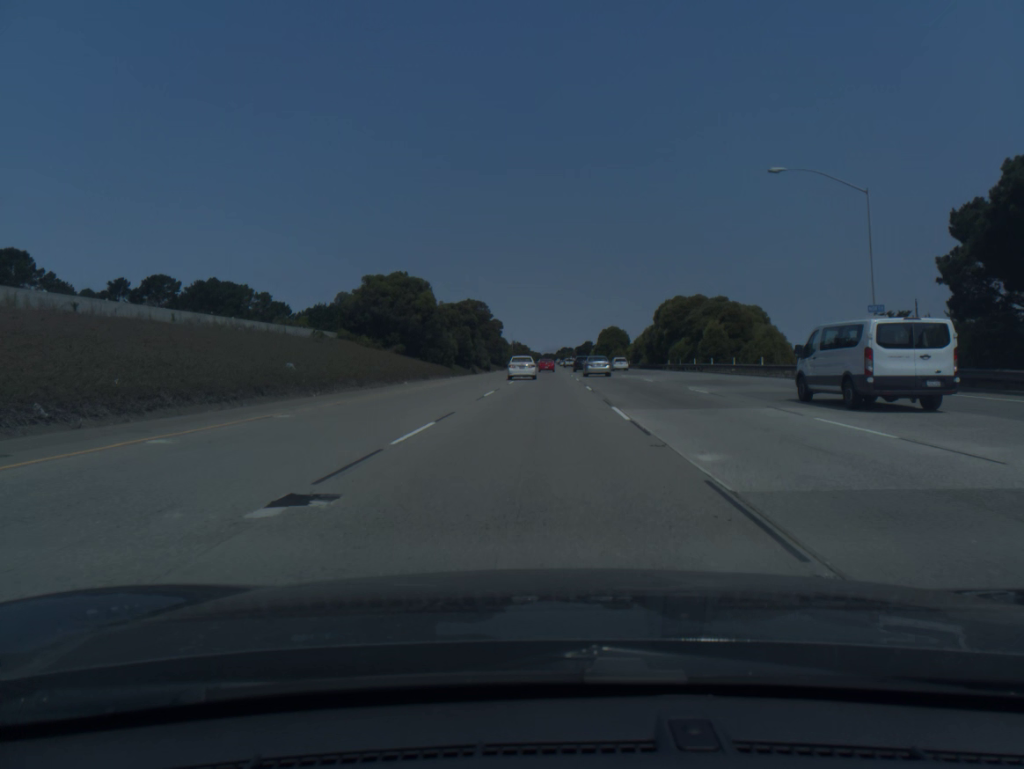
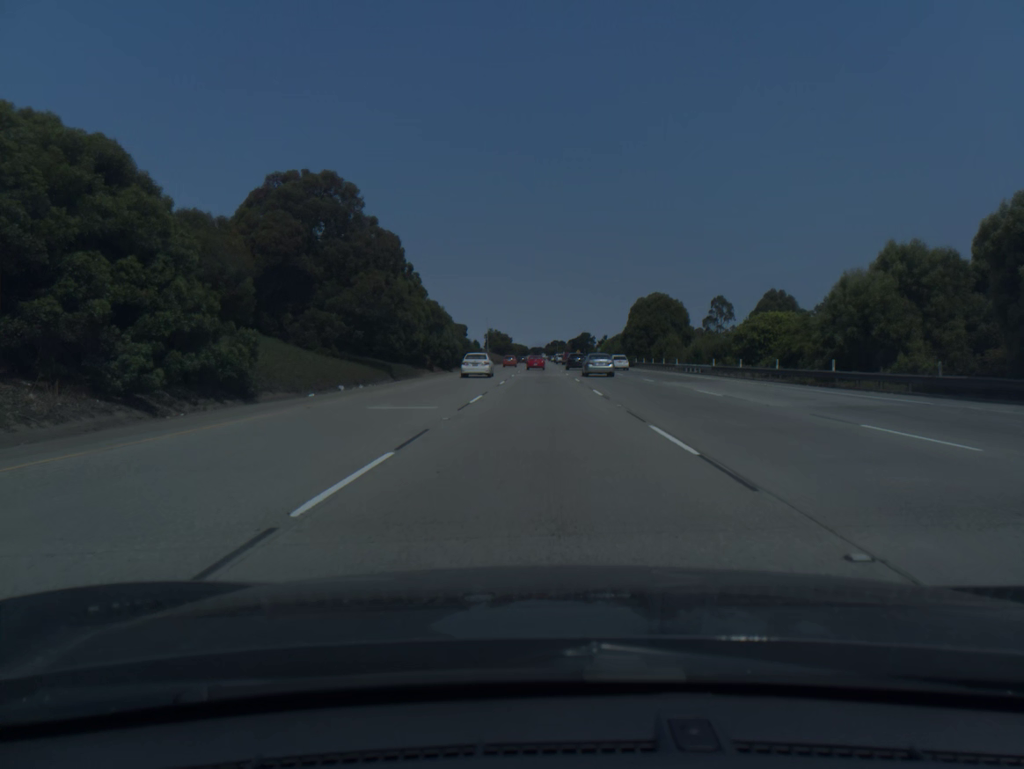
(+1.3, +93.0) m; +1°
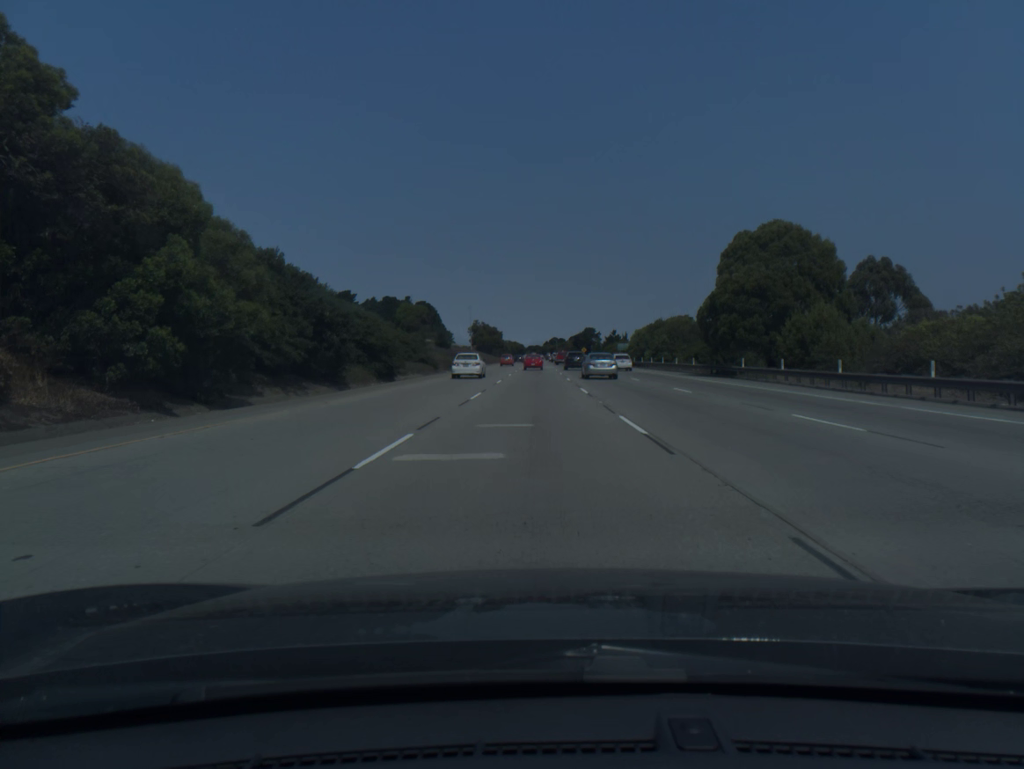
(+0.1, +55.5) m; 0°
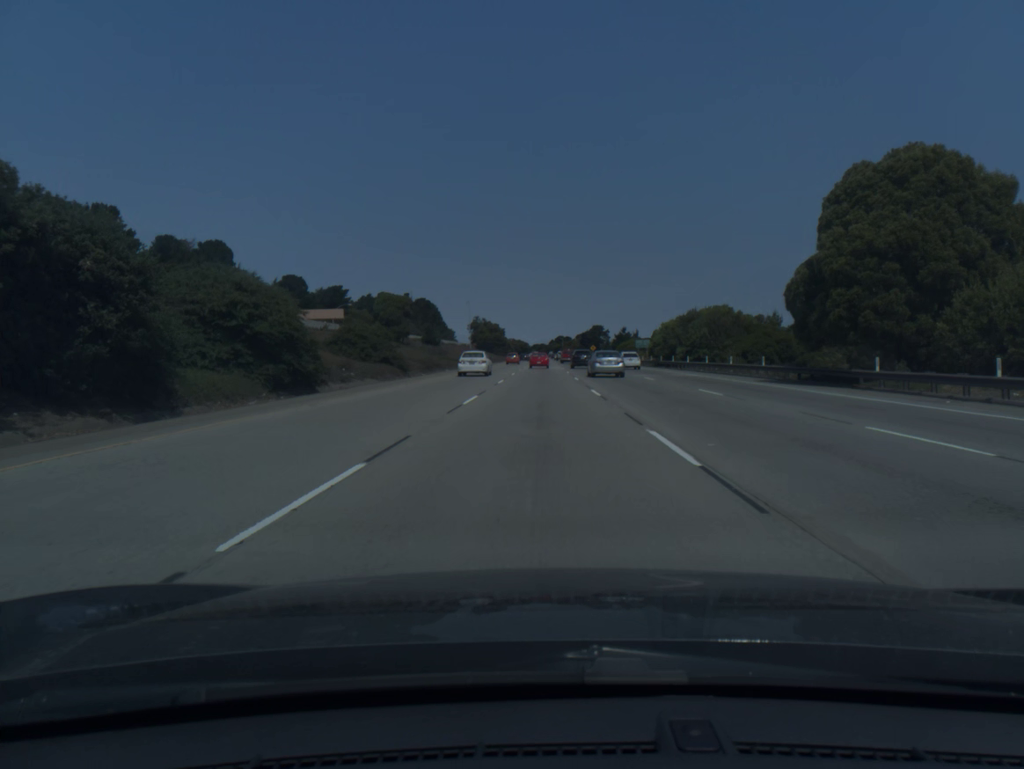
(-0.1, +18.4) m; 0°
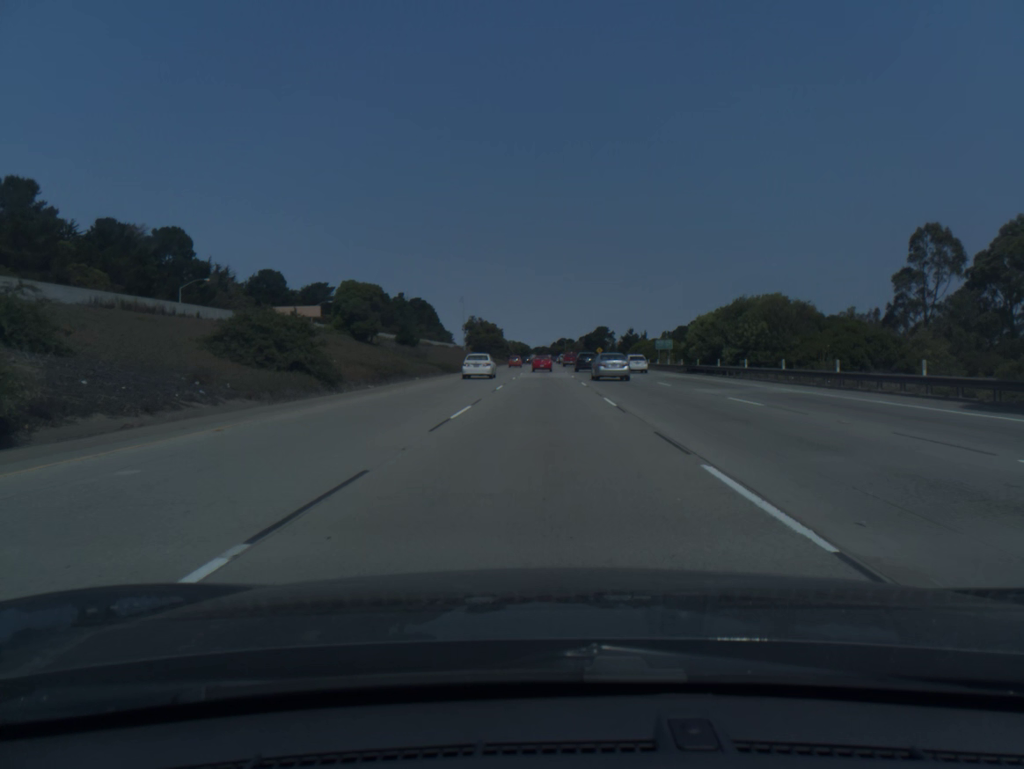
(0.0, +18.4) m; 0°
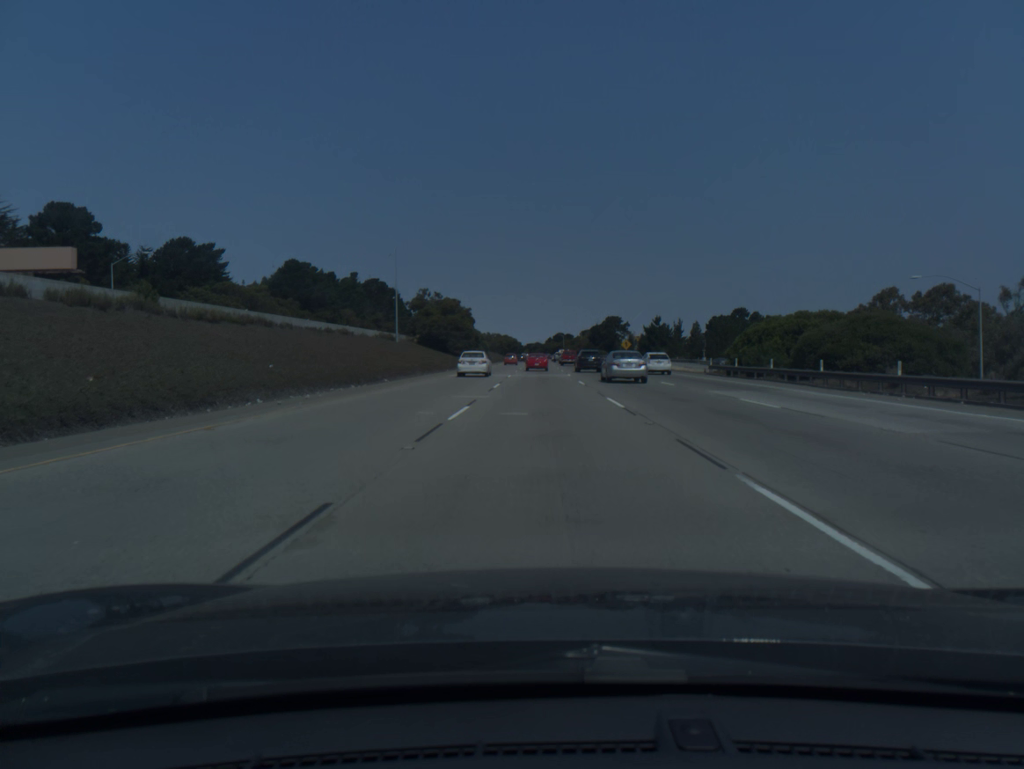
(+0.2, +74.5) m; 0°
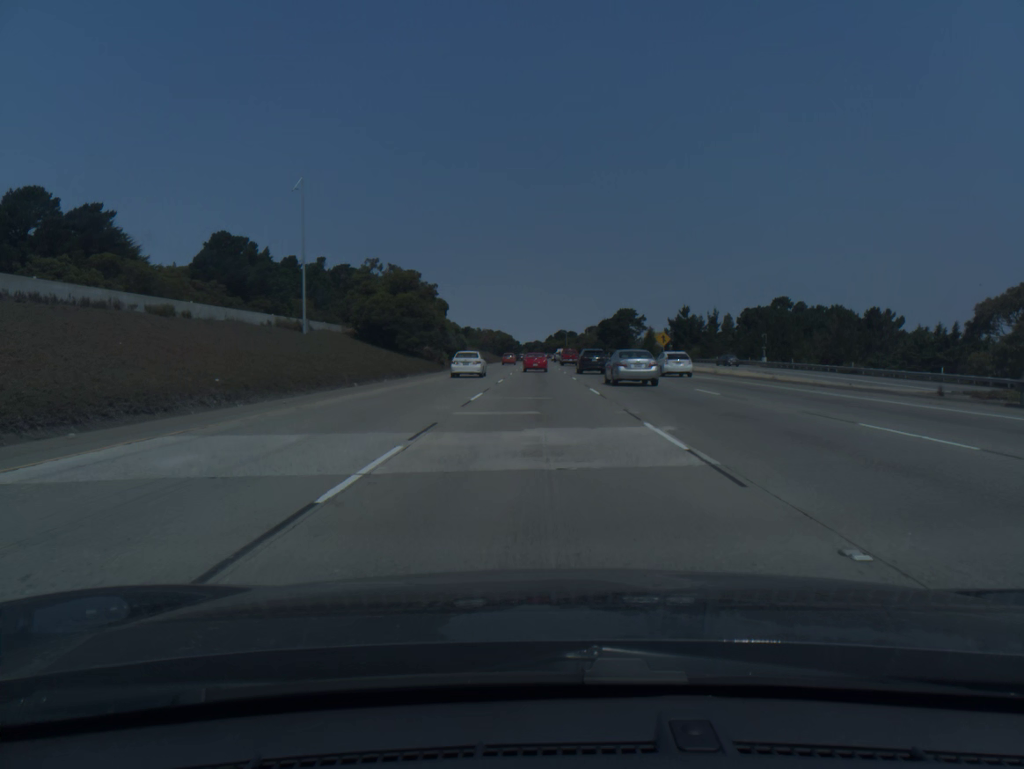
(0.0, +37.5) m; 0°
